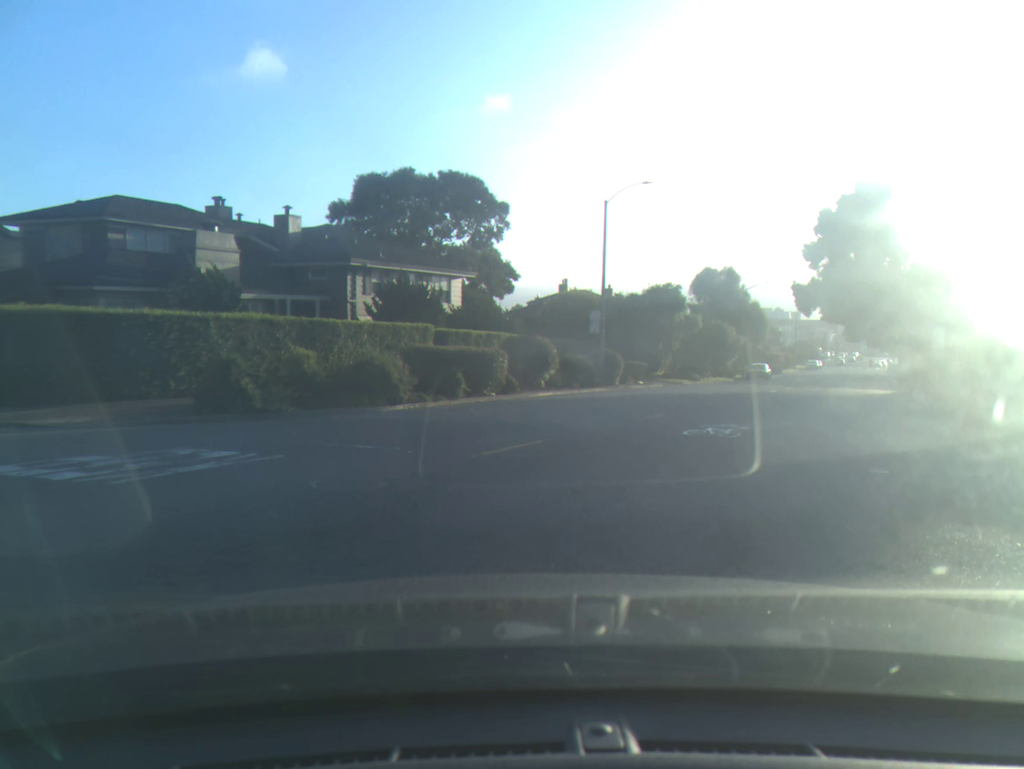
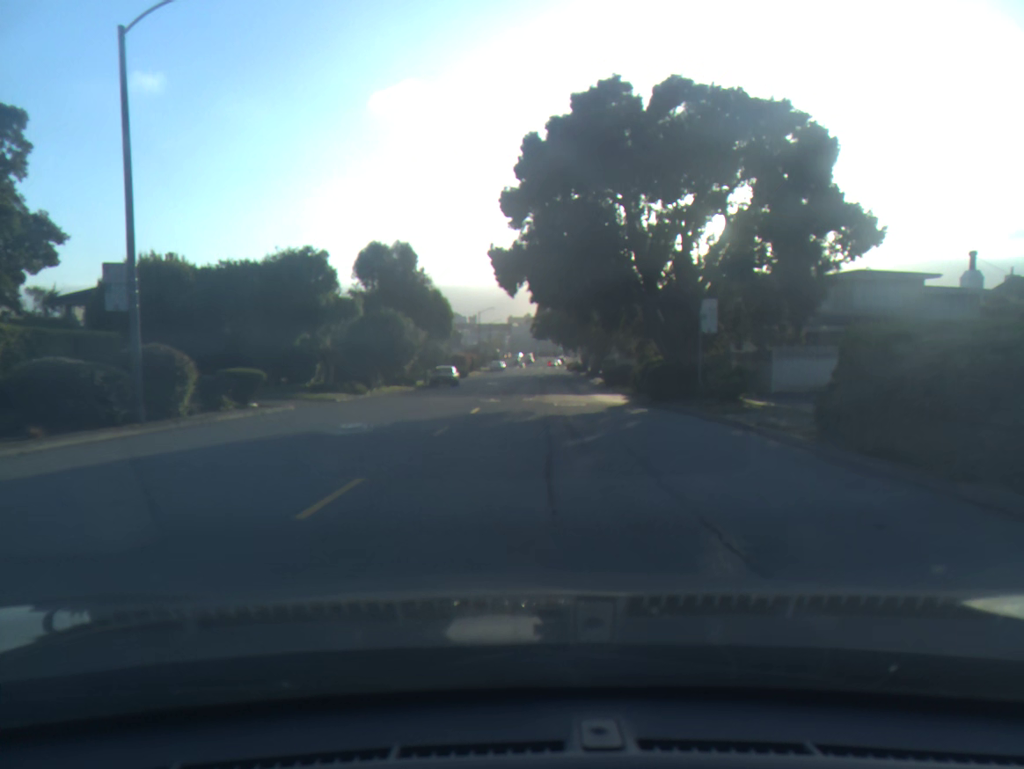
(+3.7, +16.7) m; +21°
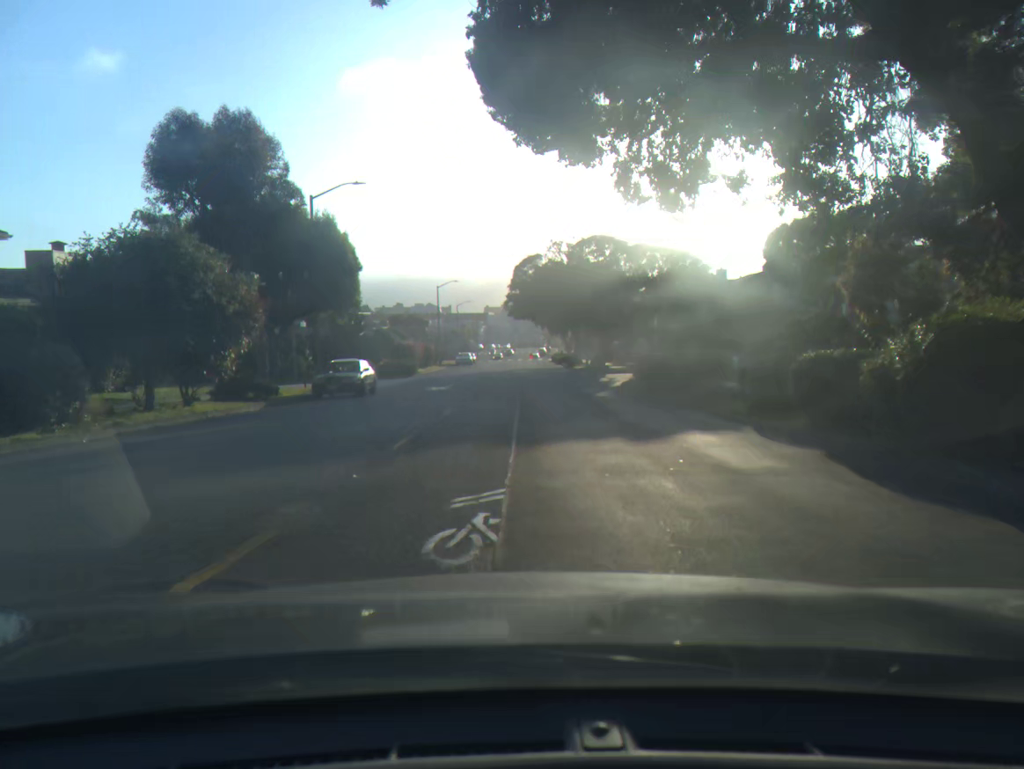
(+0.4, +24.5) m; +1°
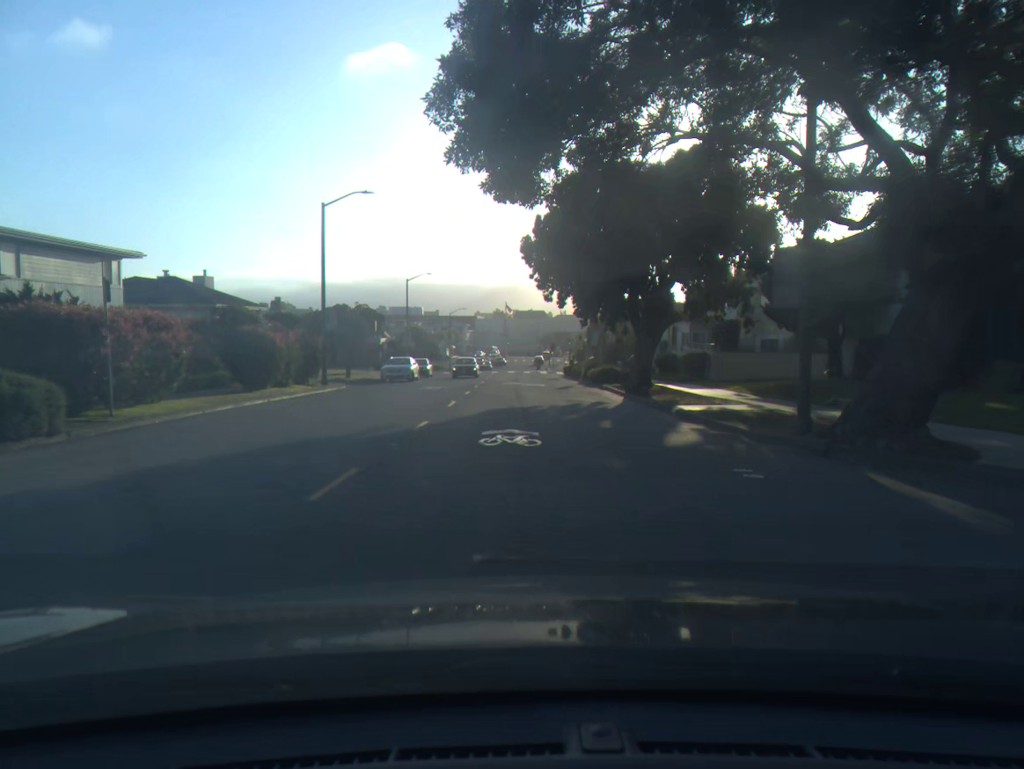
(+0.2, +45.6) m; +1°
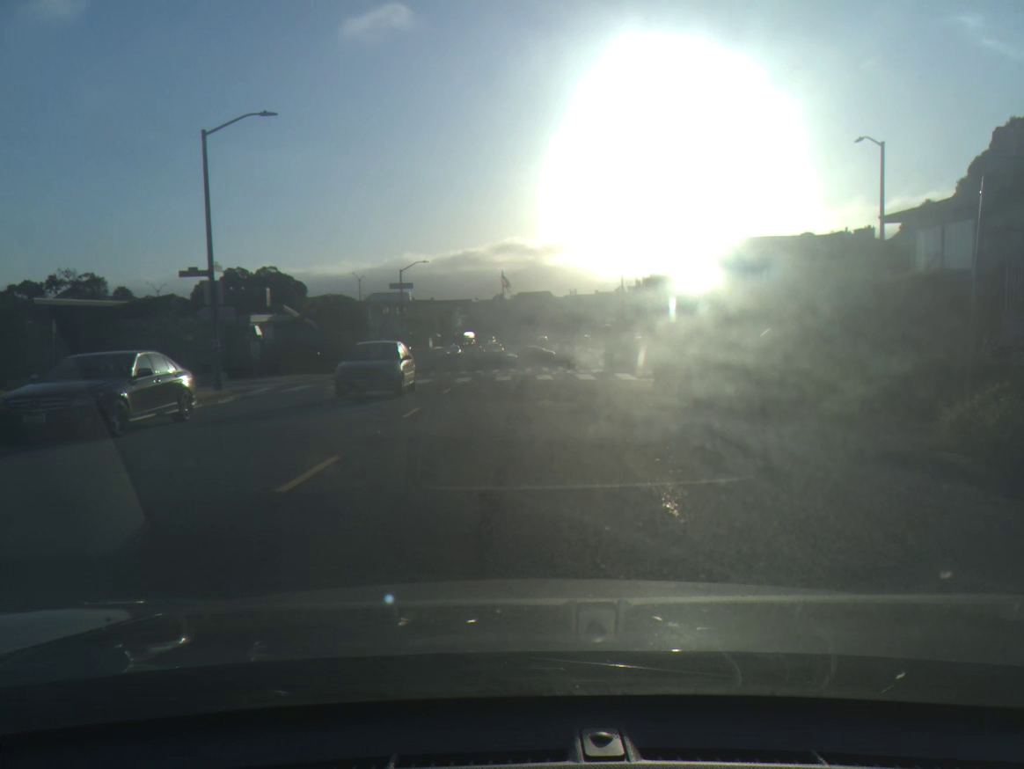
(0.0, +44.3) m; 0°
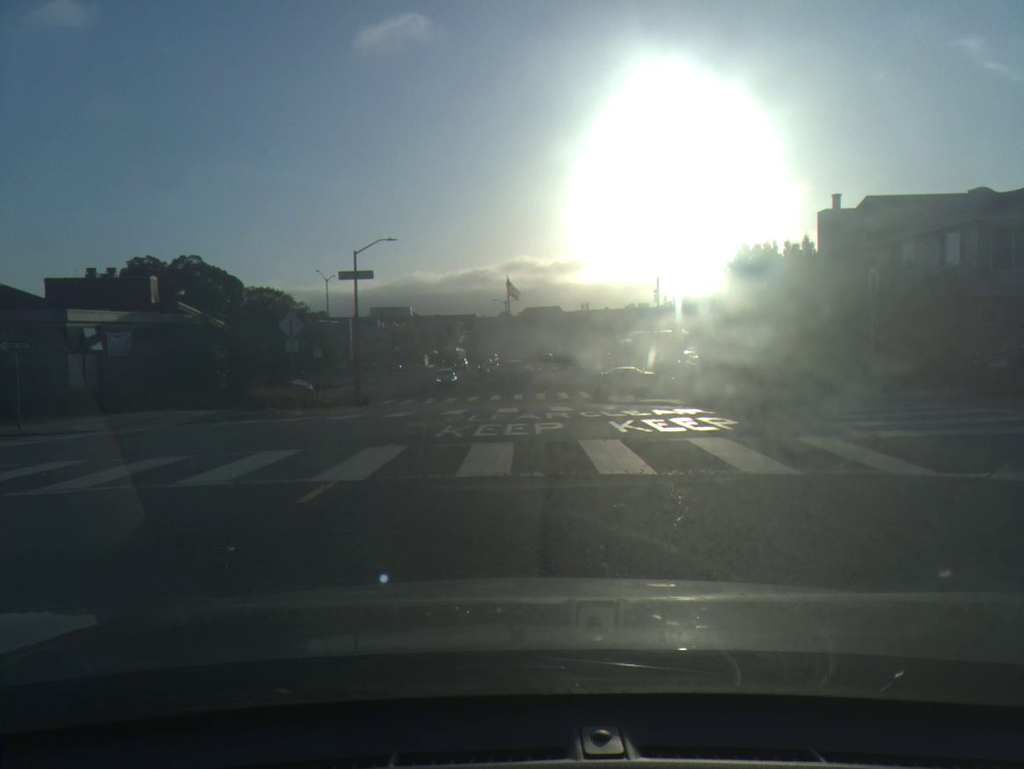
(-0.1, +20.0) m; -1°
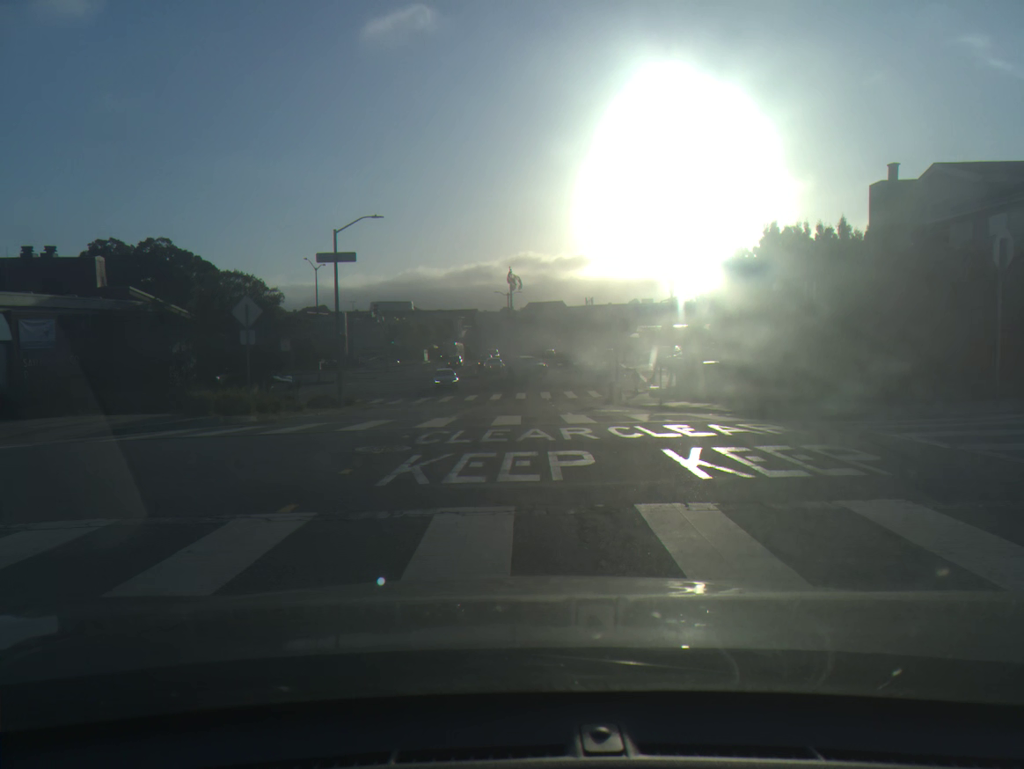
(0.0, +5.4) m; 0°
